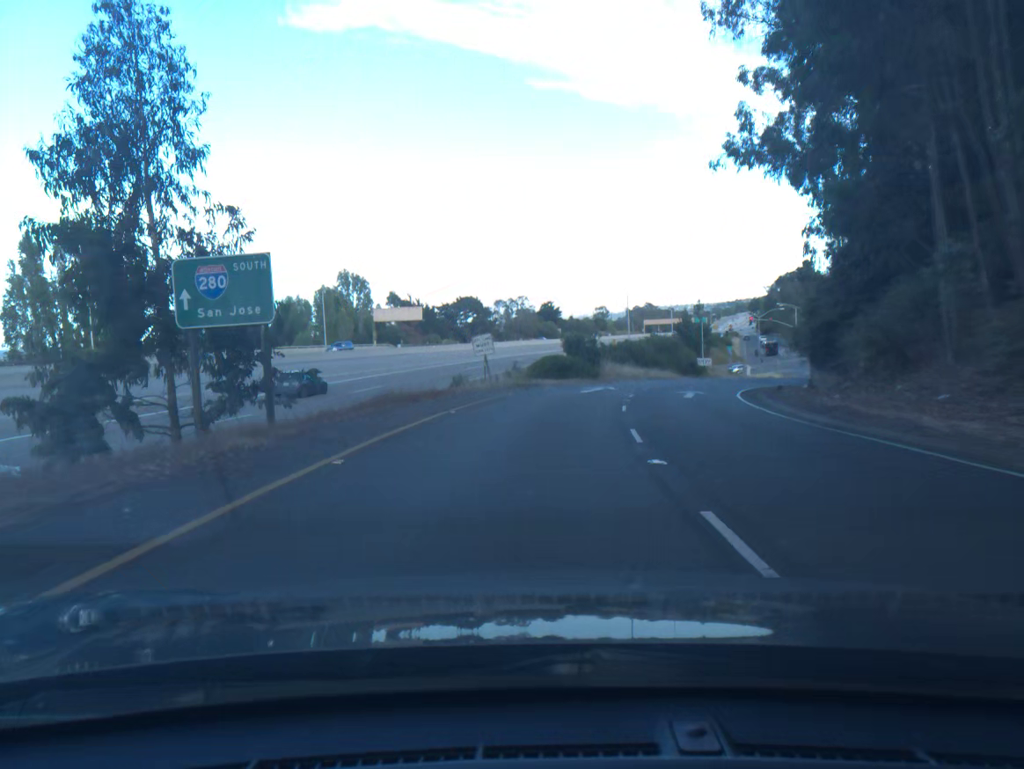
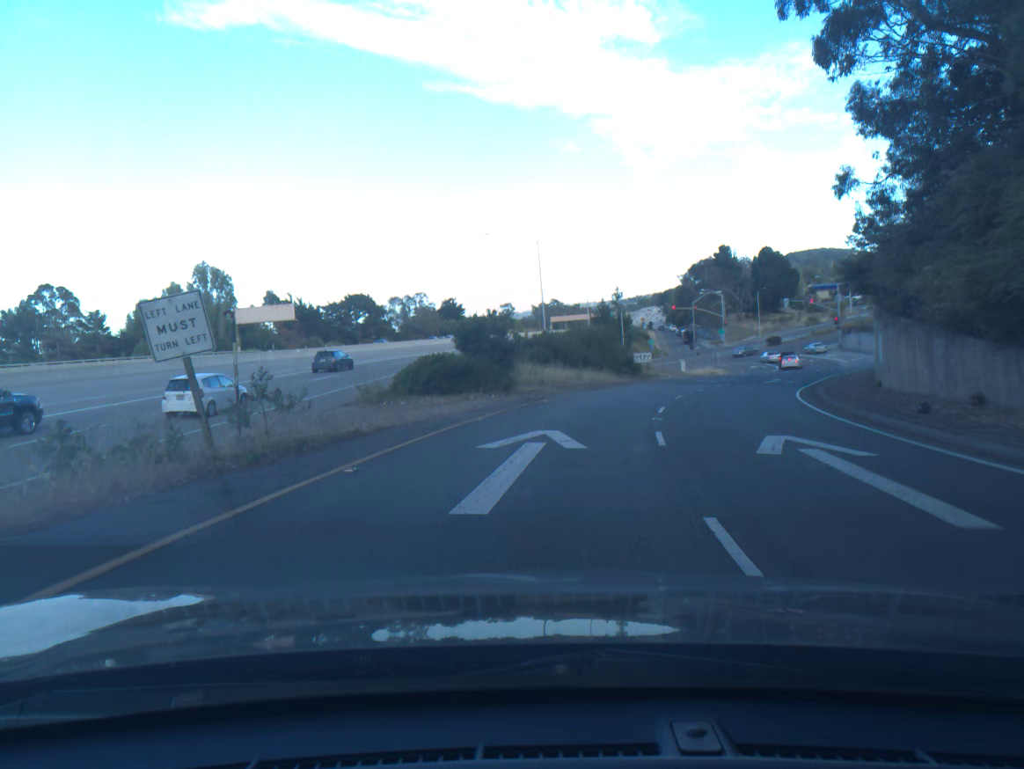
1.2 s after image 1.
(+1.1, +22.2) m; +7°
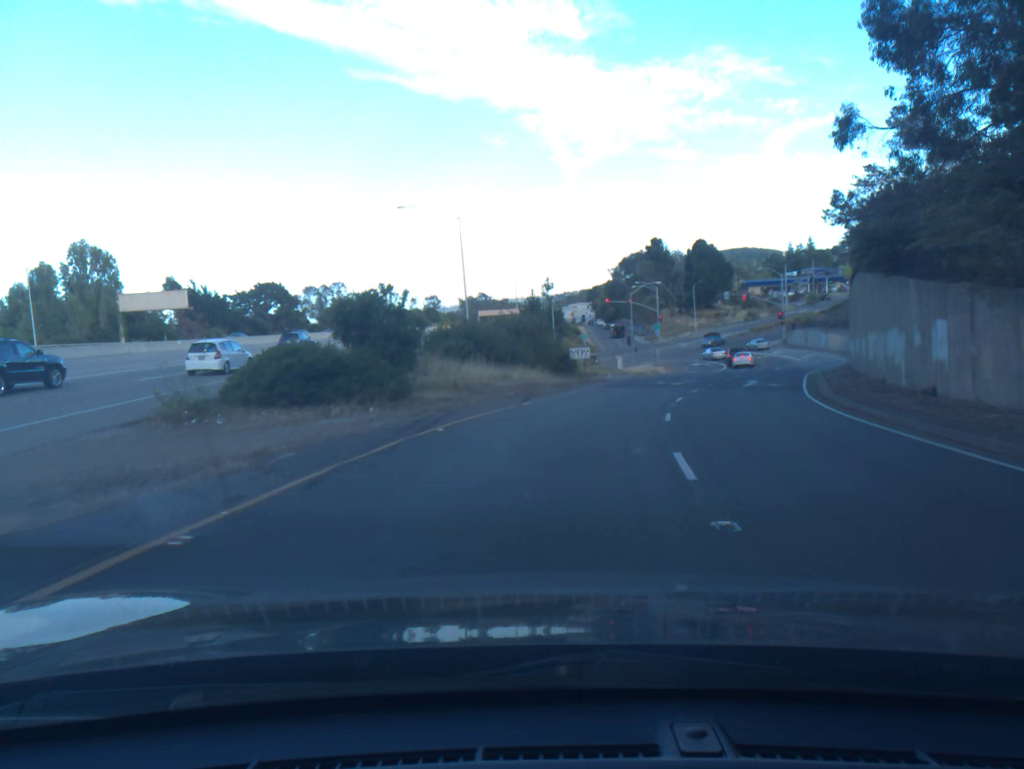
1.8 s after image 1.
(+0.5, +10.7) m; +5°
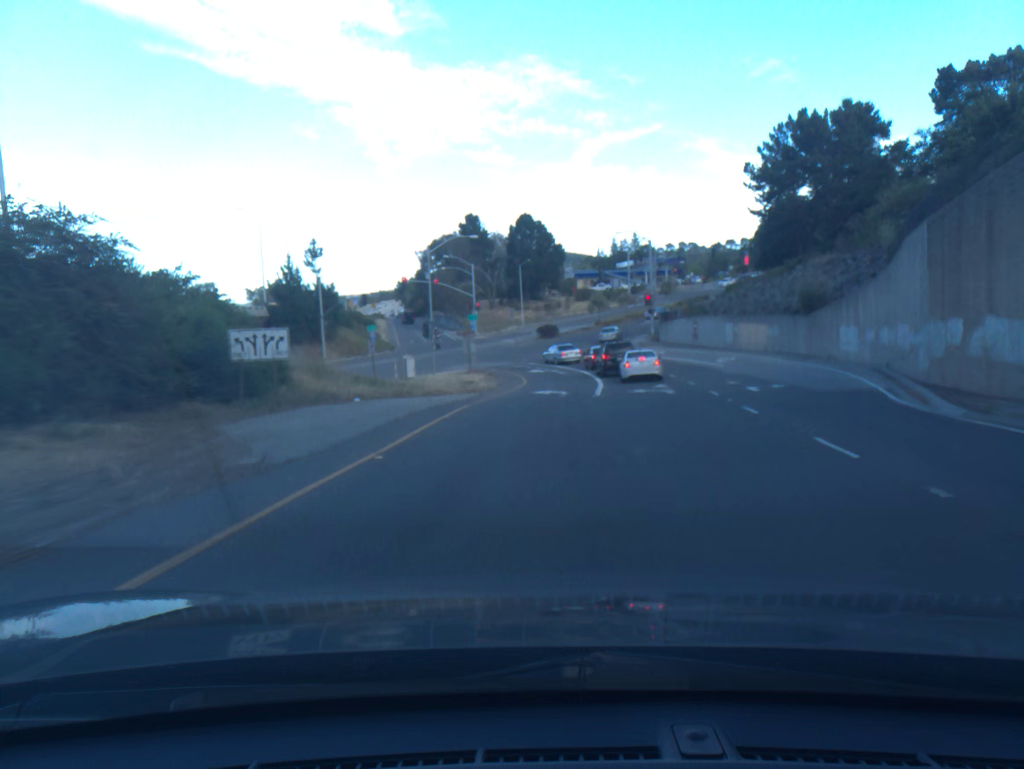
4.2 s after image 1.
(+5.4, +38.9) m; +13°
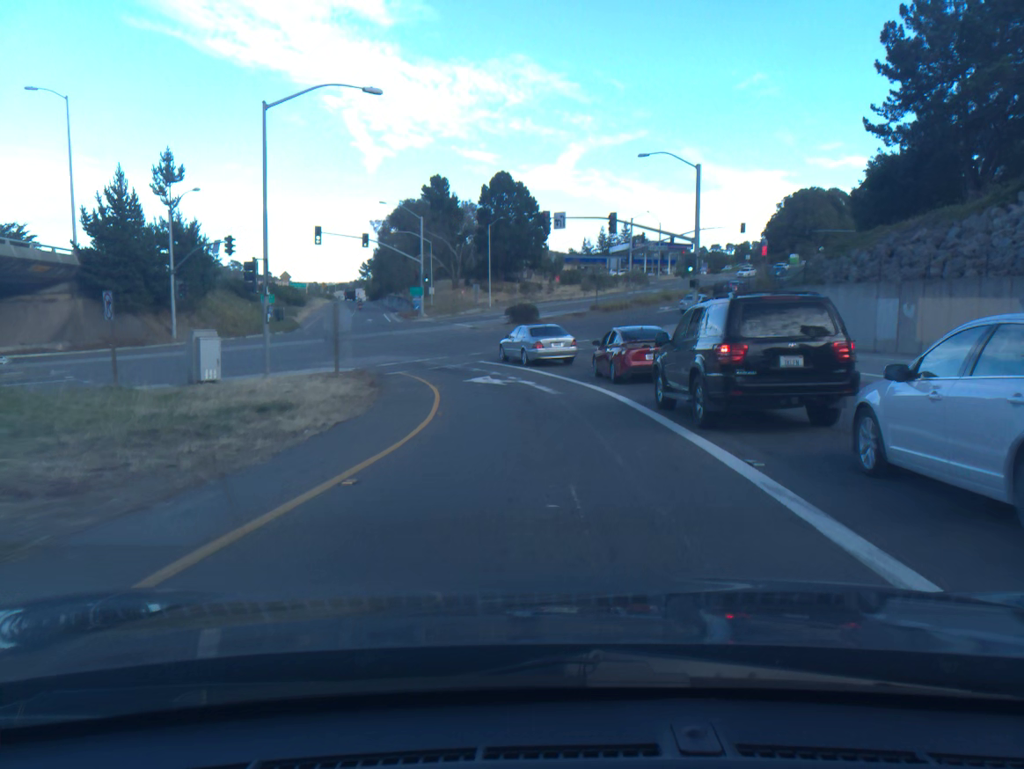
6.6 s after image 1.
(+0.6, +31.6) m; +2°
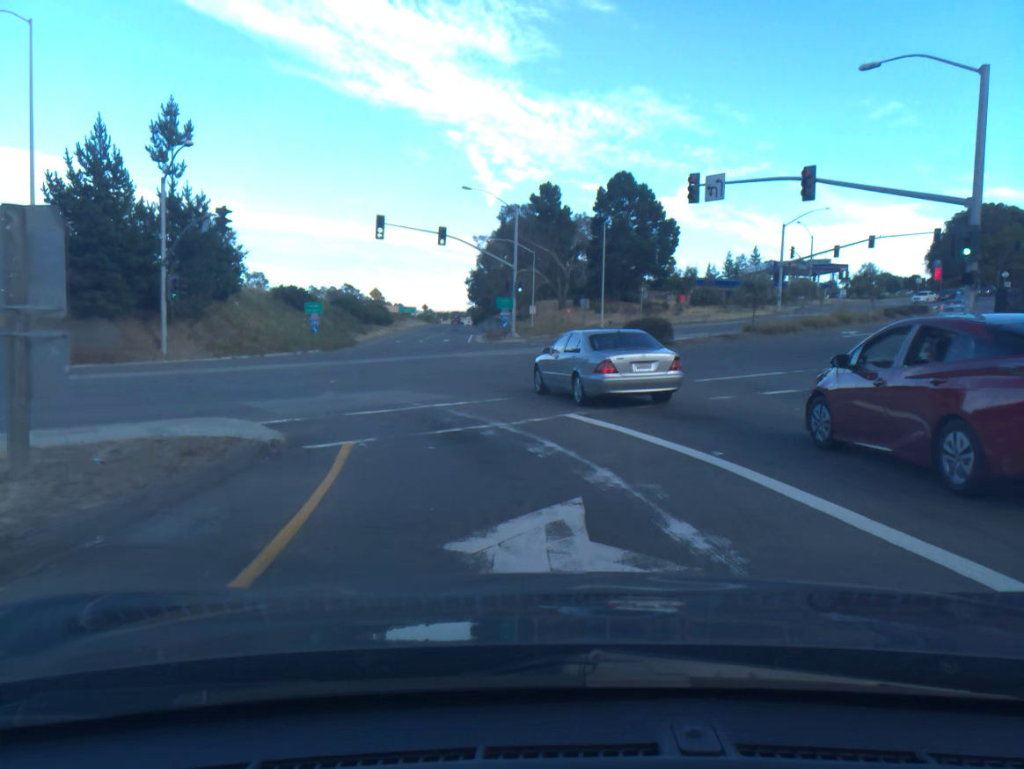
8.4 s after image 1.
(-1.0, +18.9) m; -9°
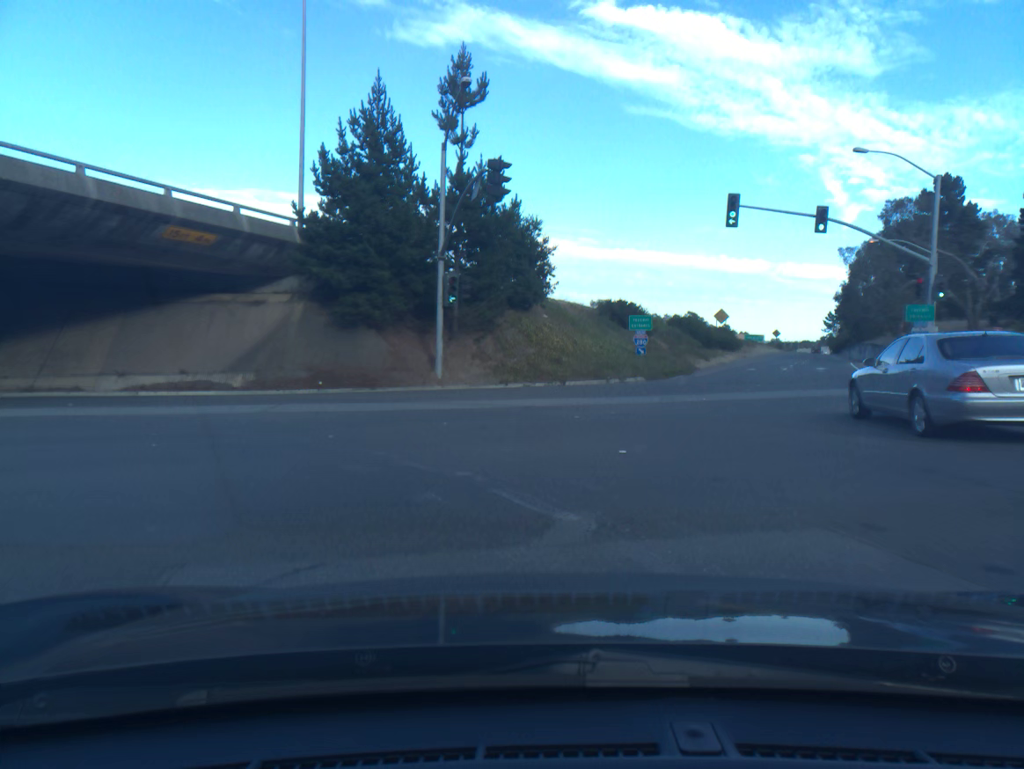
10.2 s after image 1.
(-2.7, +15.0) m; -26°
